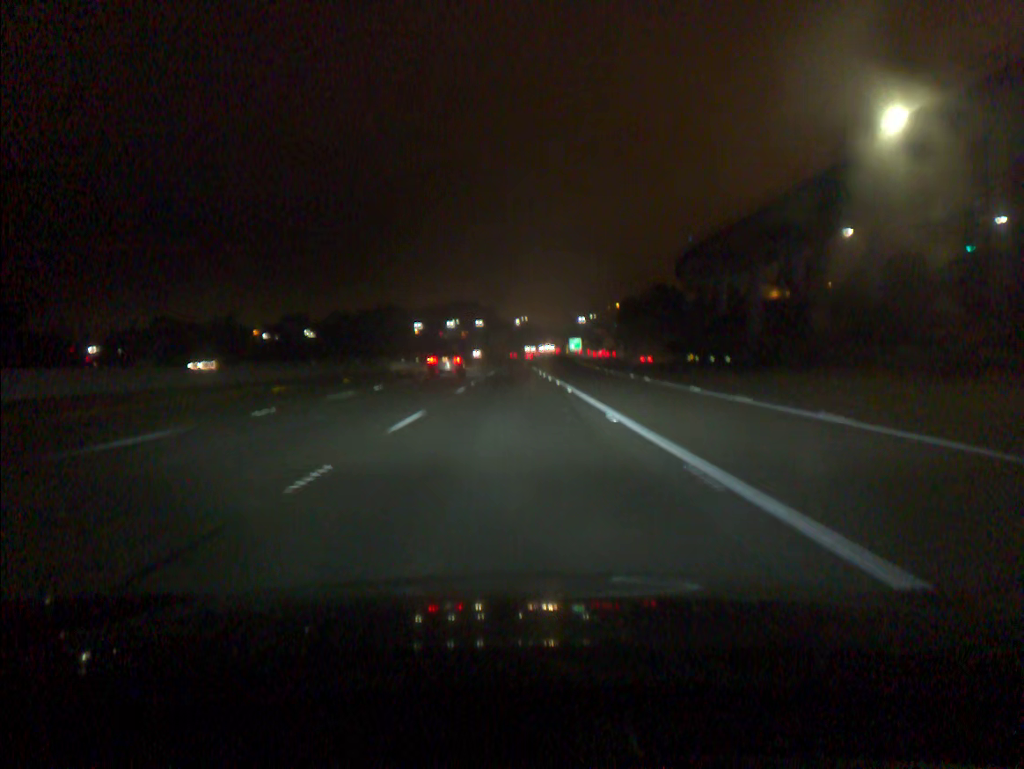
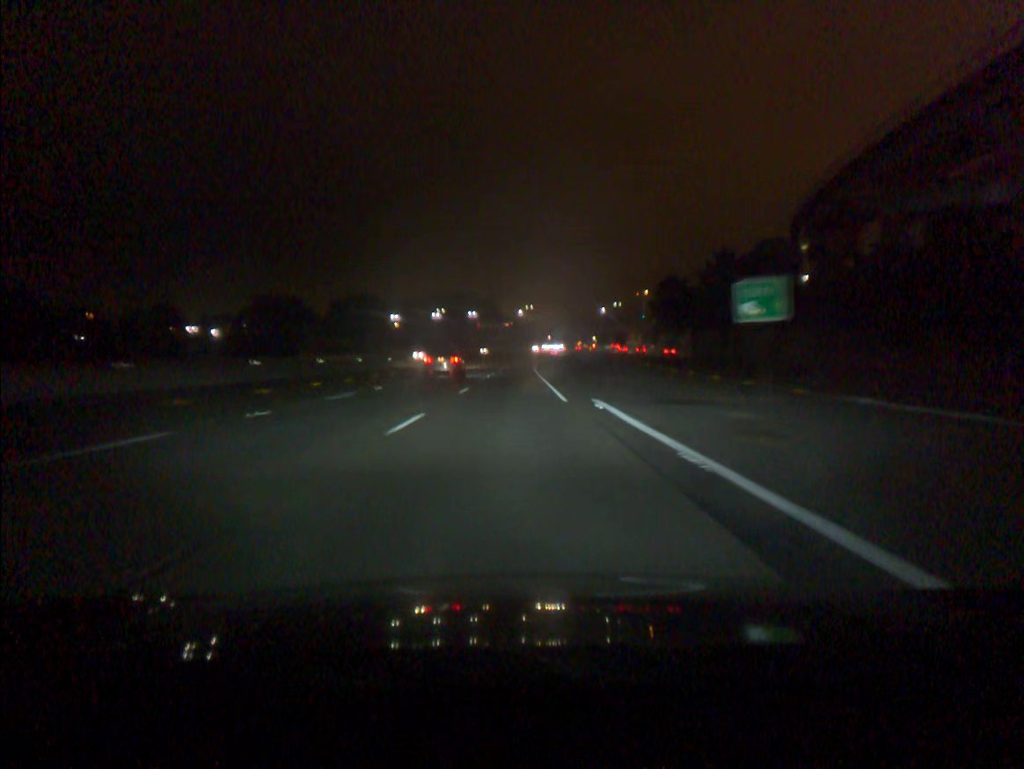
(-0.2, +73.2) m; 0°
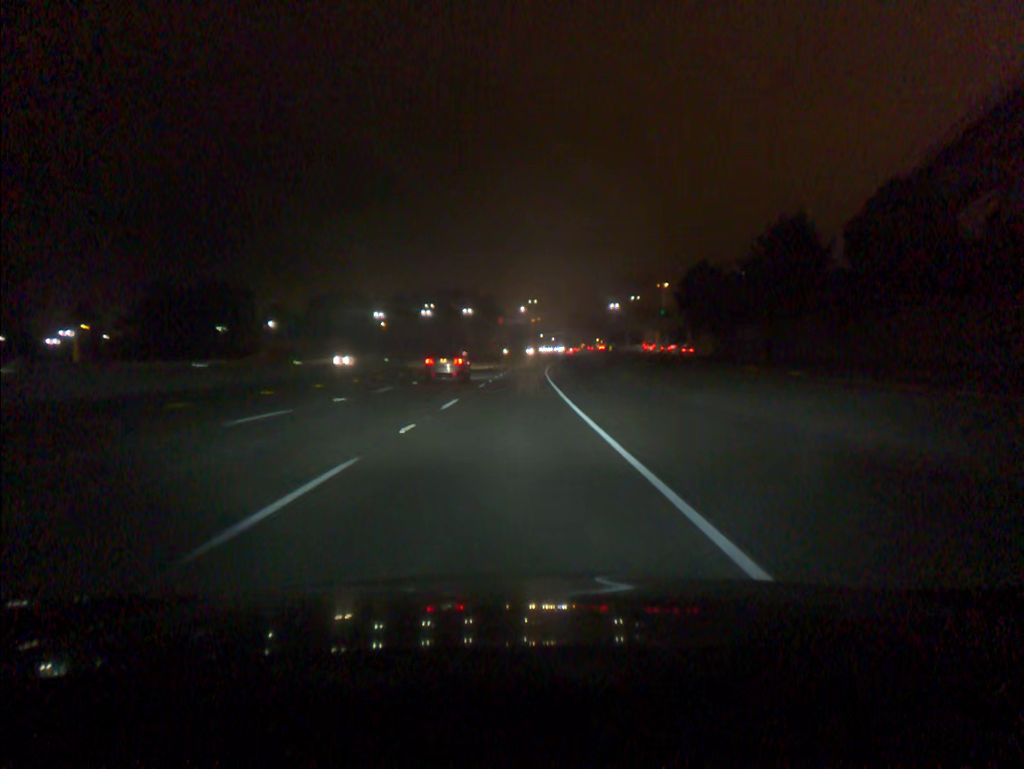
(0.0, +36.6) m; 0°
